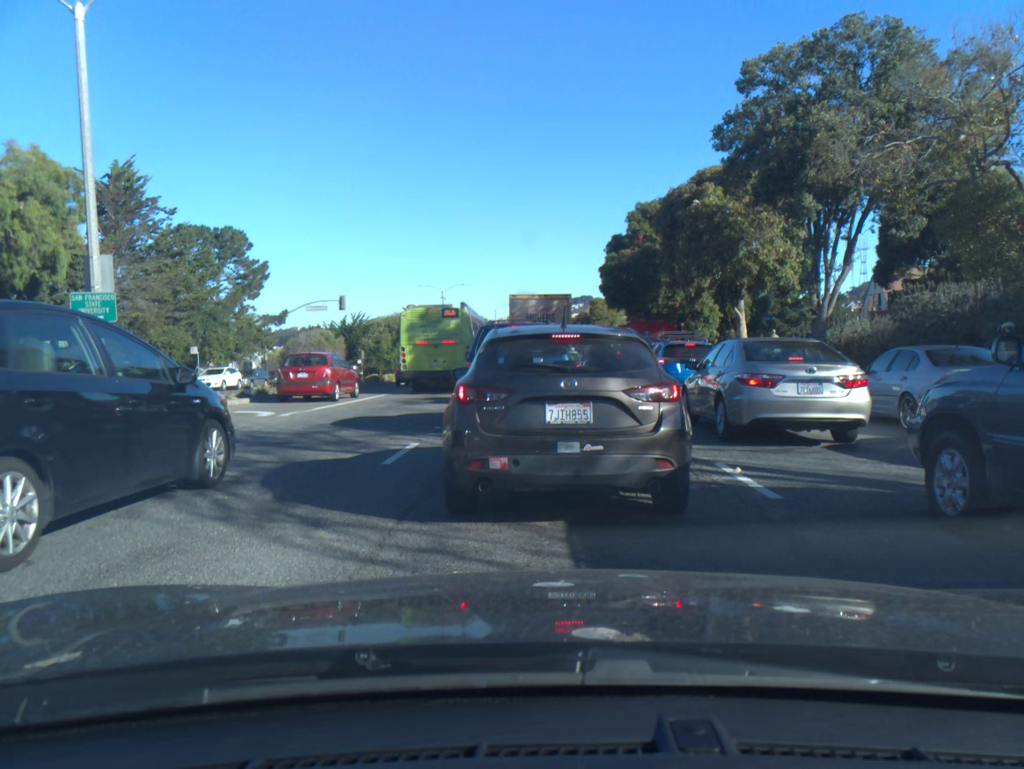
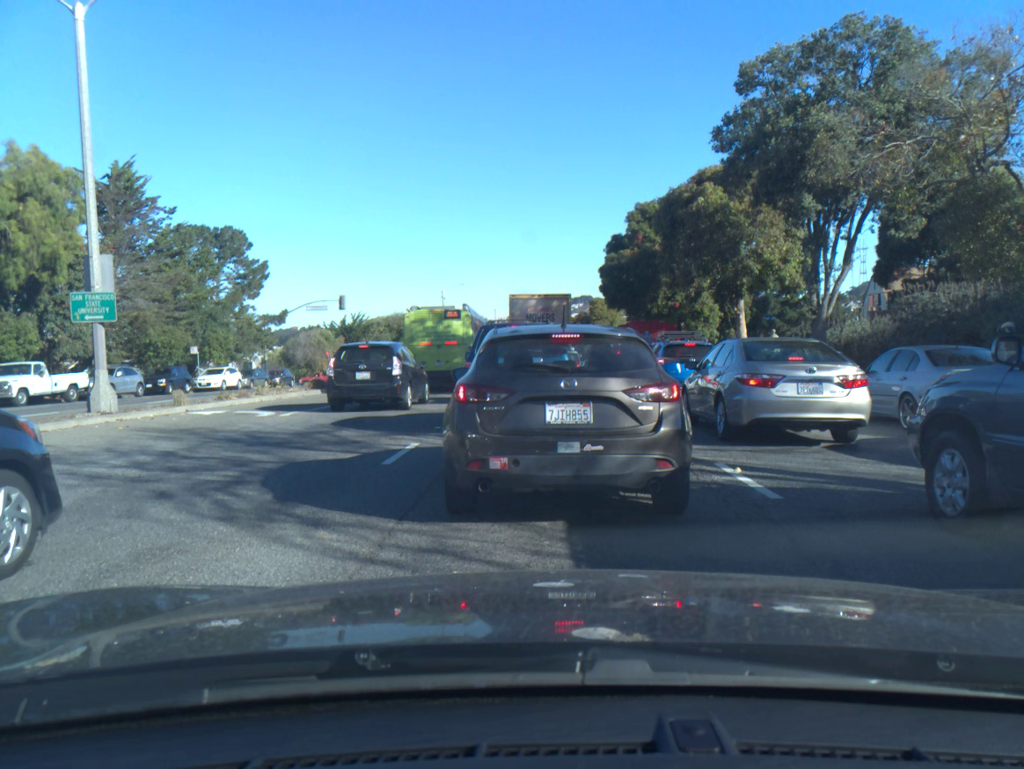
(0.0, 0.0) m; 0°
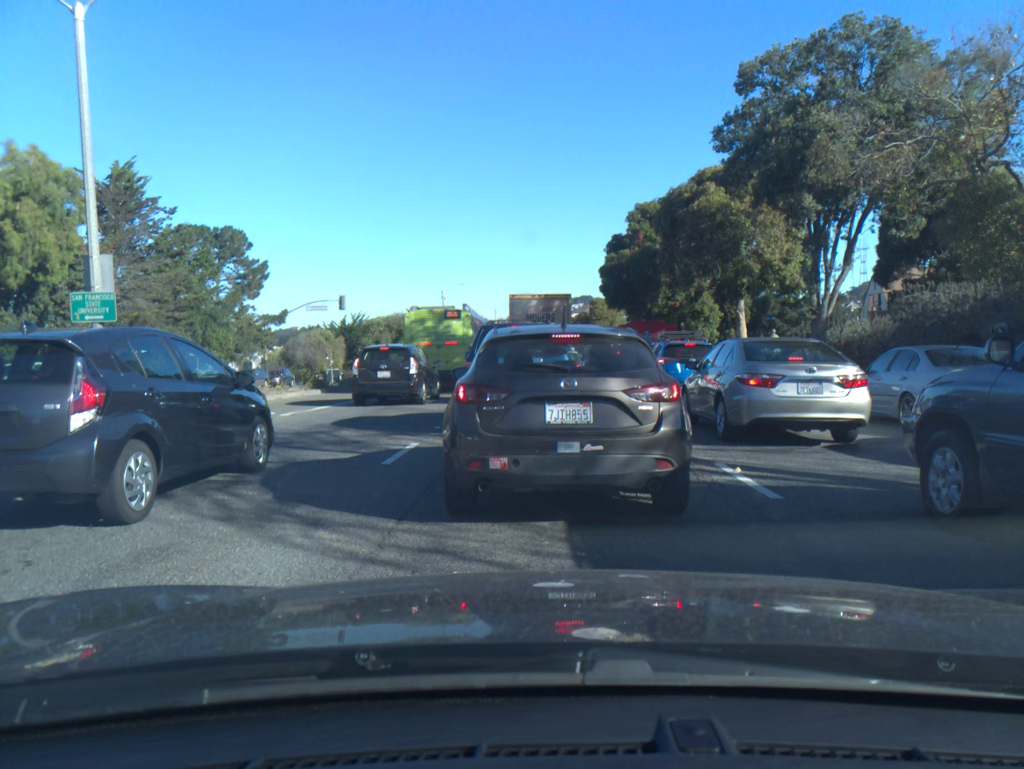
(0.0, 0.0) m; 0°
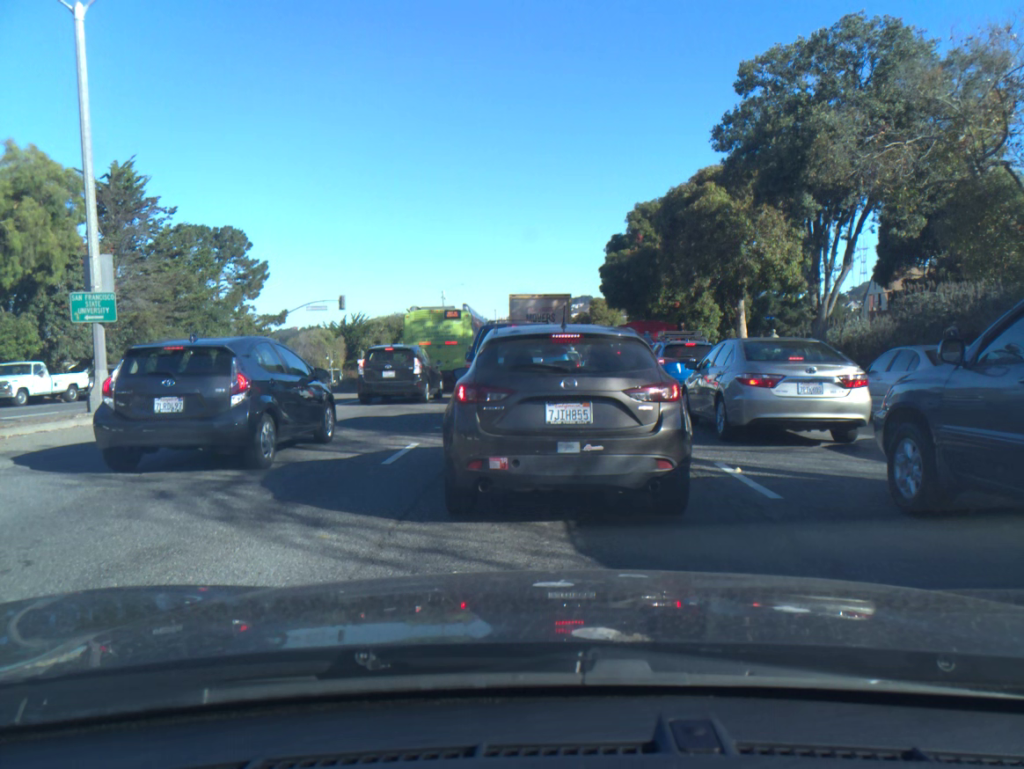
(0.0, 0.0) m; 0°
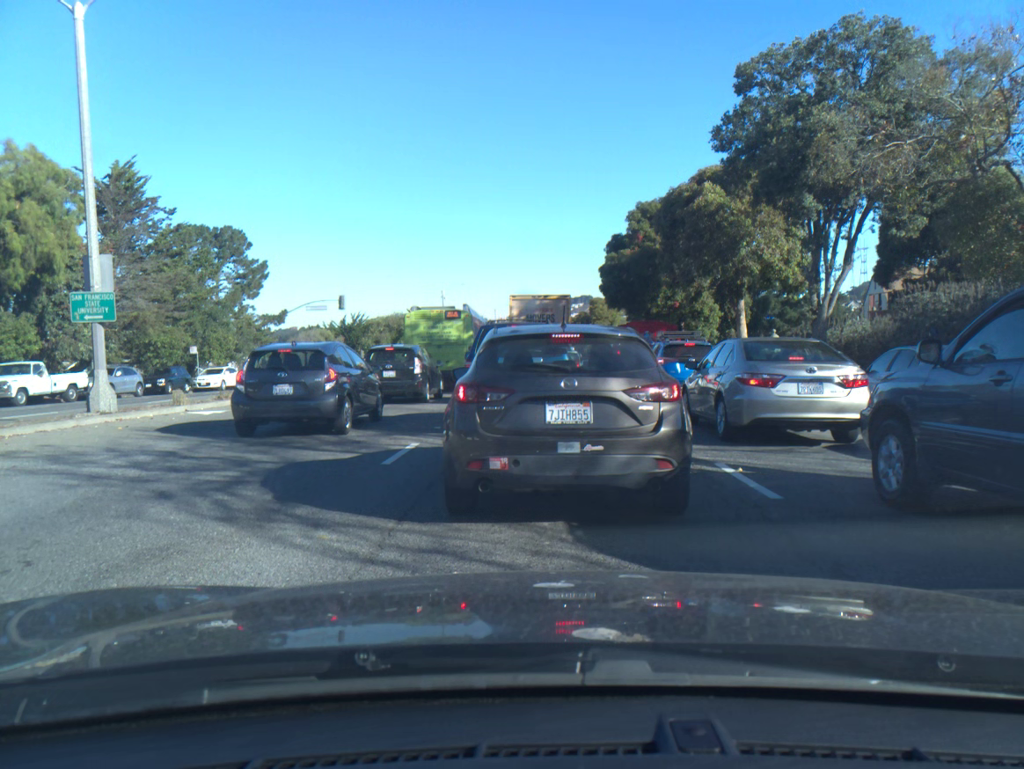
(0.0, 0.0) m; 0°
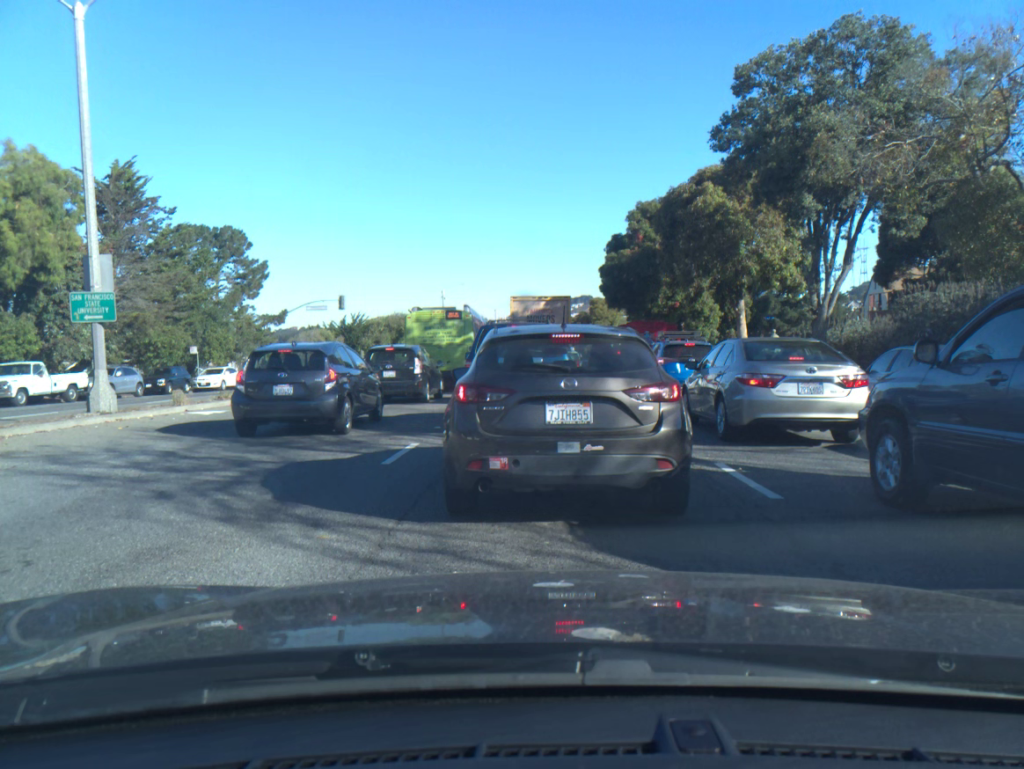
(0.0, 0.0) m; 0°
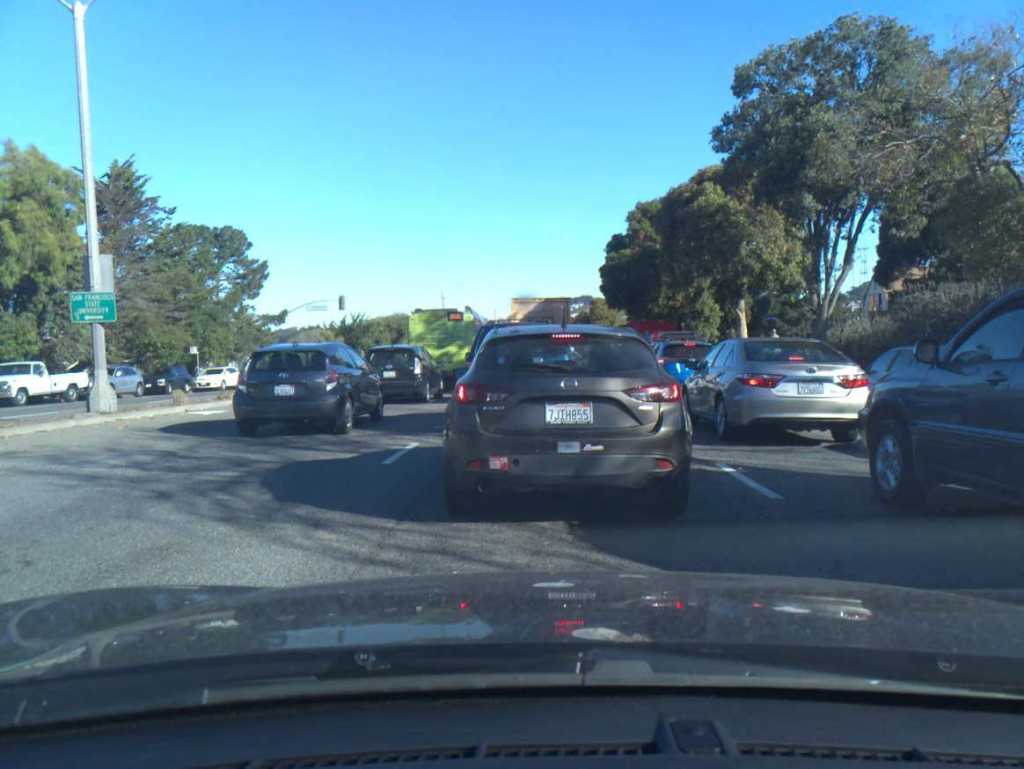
(0.0, 0.0) m; 0°
